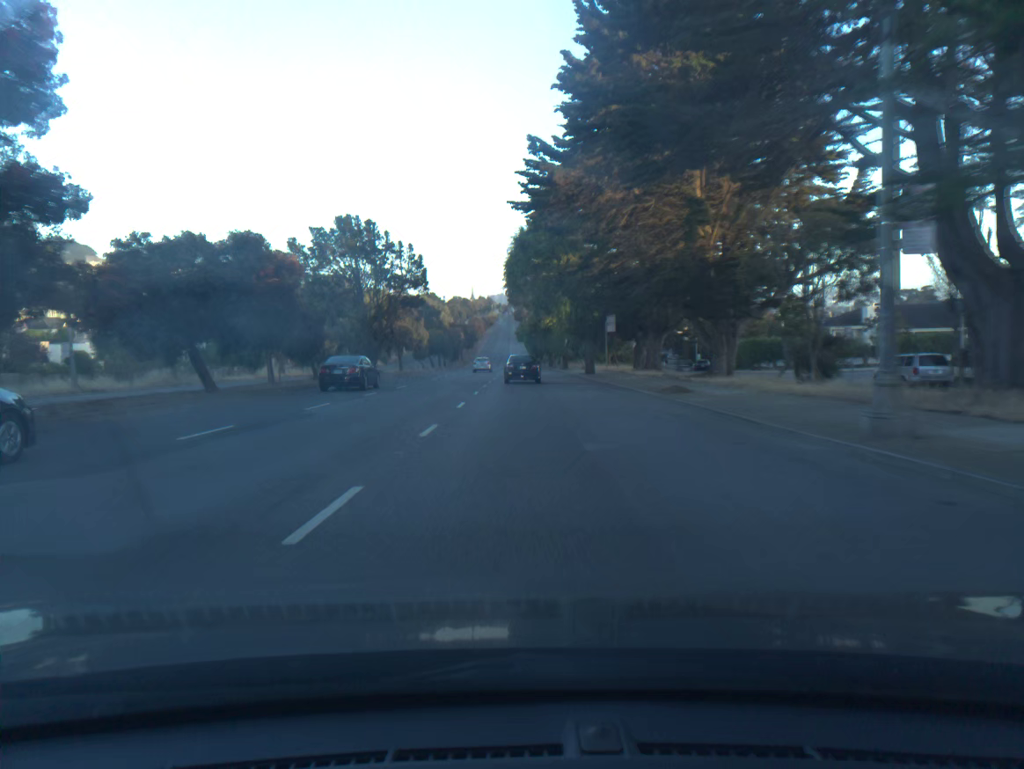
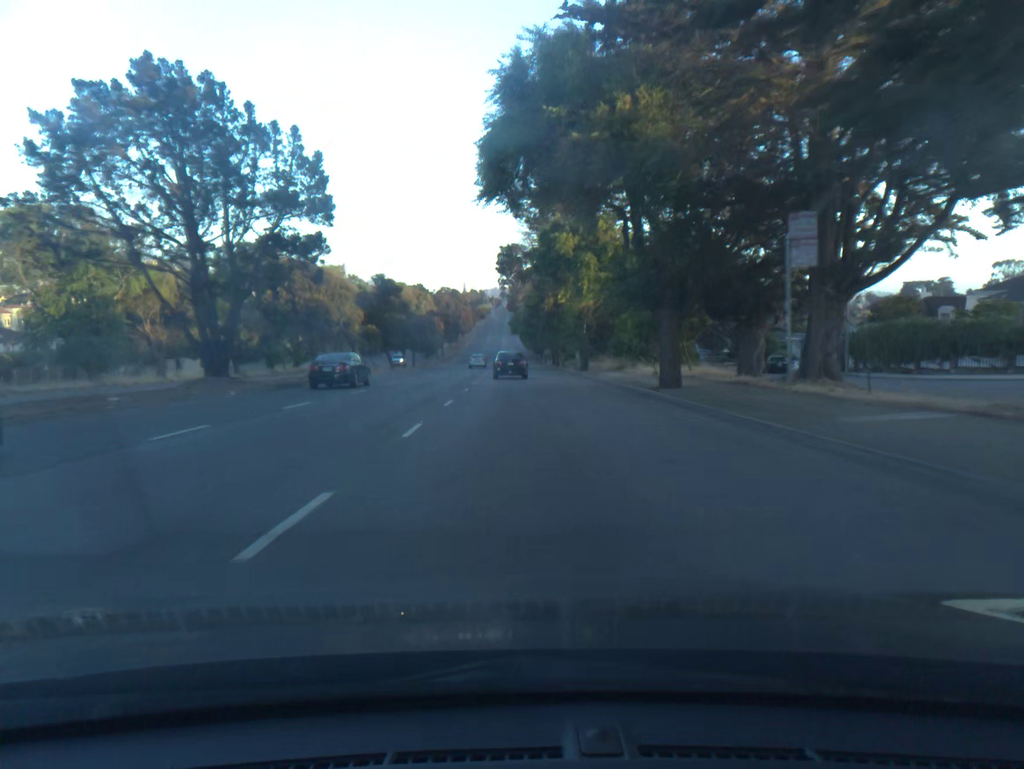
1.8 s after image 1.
(+0.1, +29.5) m; +1°
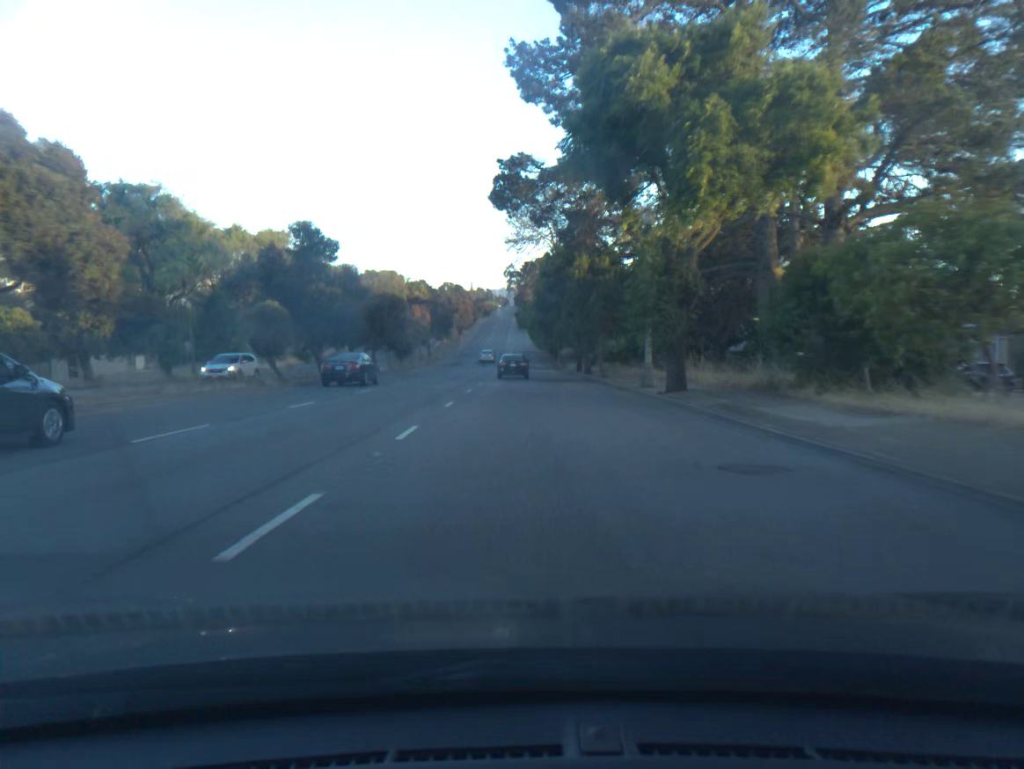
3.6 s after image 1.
(-0.2, +29.1) m; -1°
